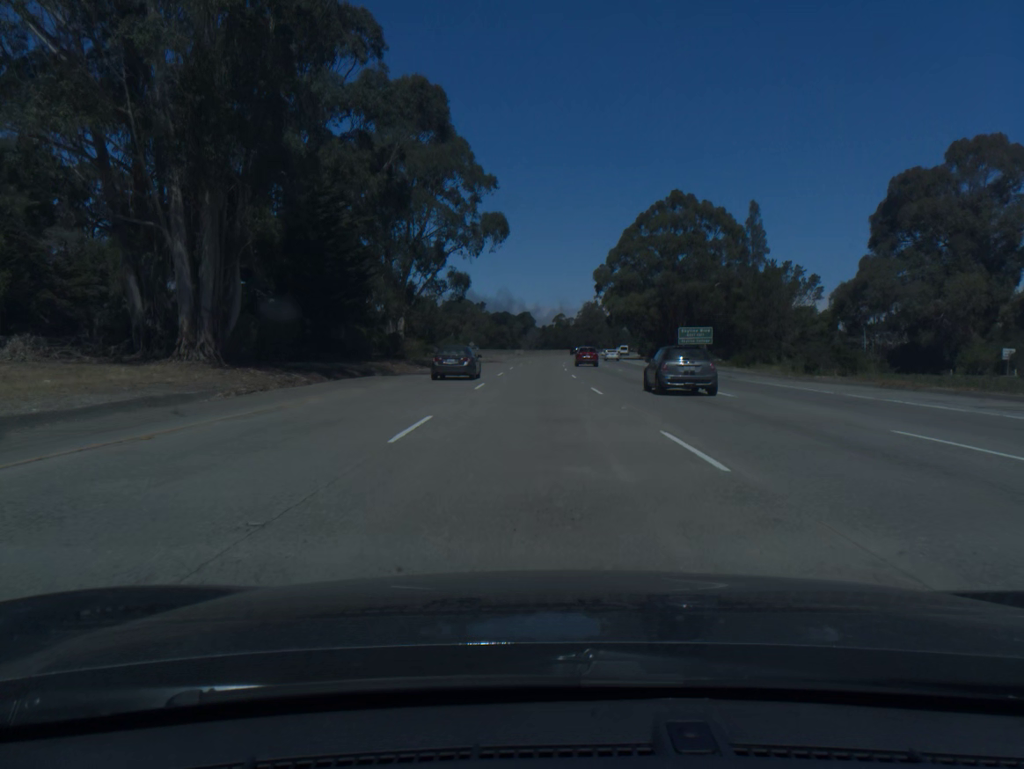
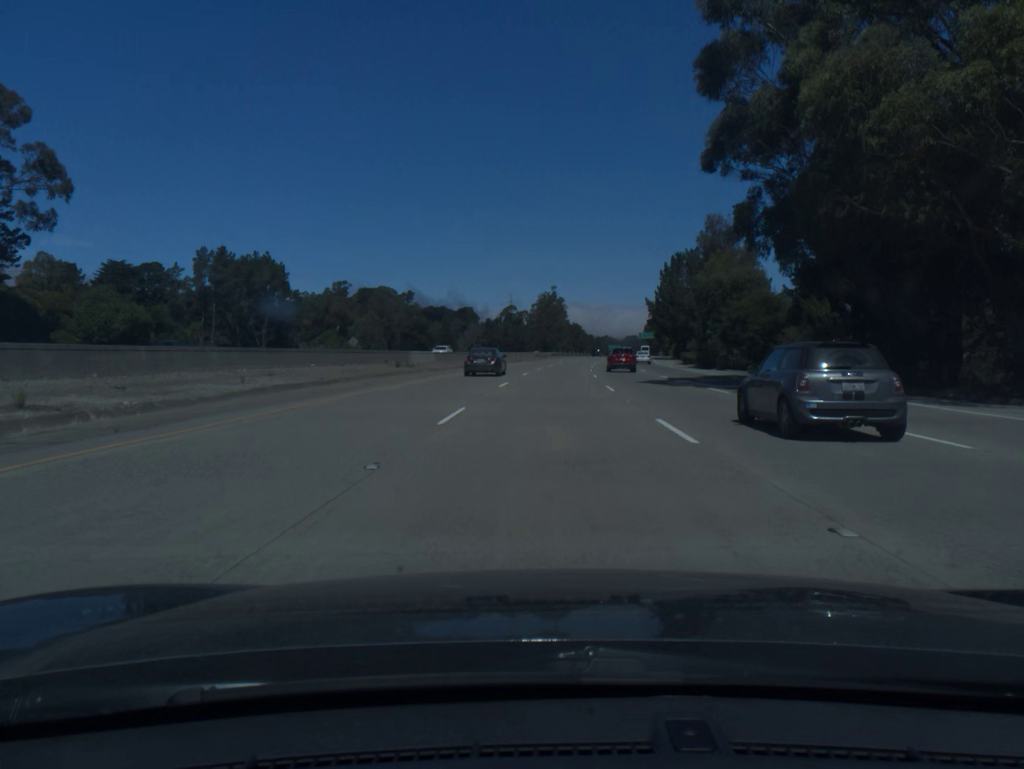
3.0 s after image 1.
(+1.6, +99.9) m; +4°
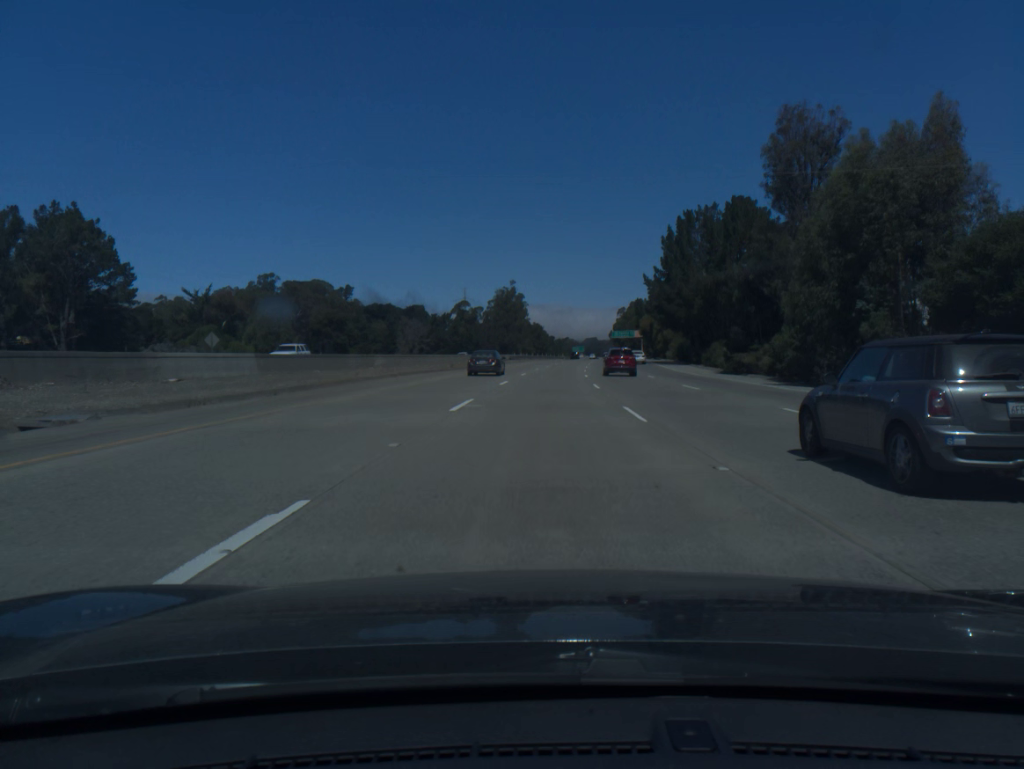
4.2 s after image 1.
(+1.1, +39.9) m; +3°
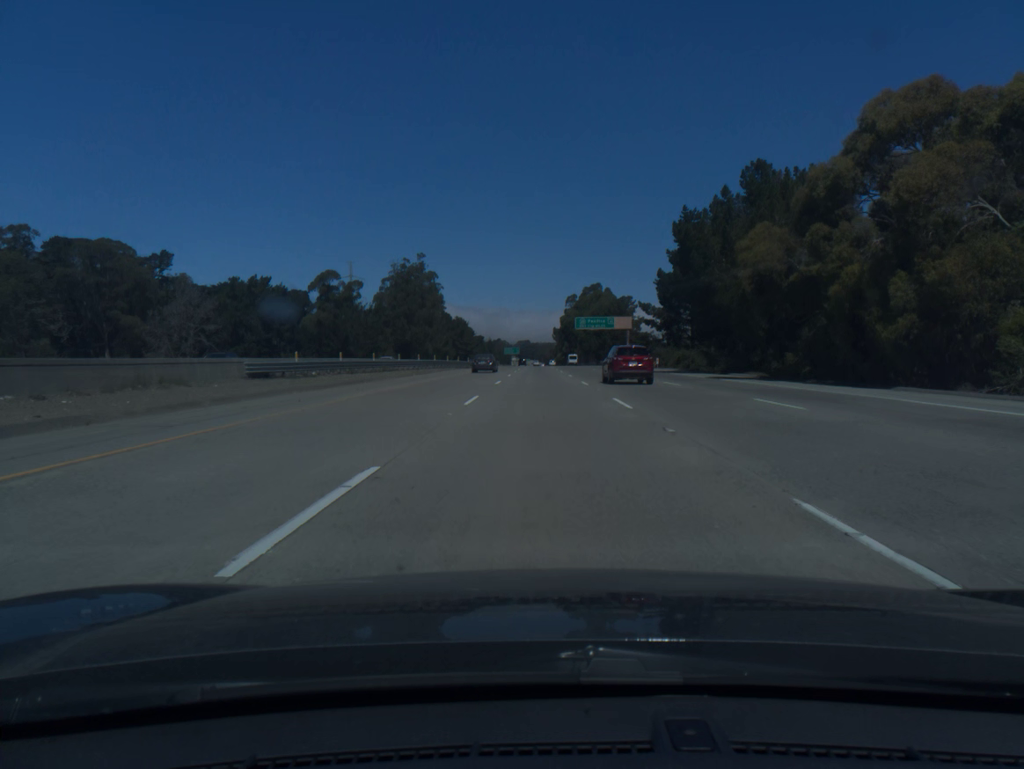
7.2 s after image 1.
(+4.7, +99.9) m; +5°
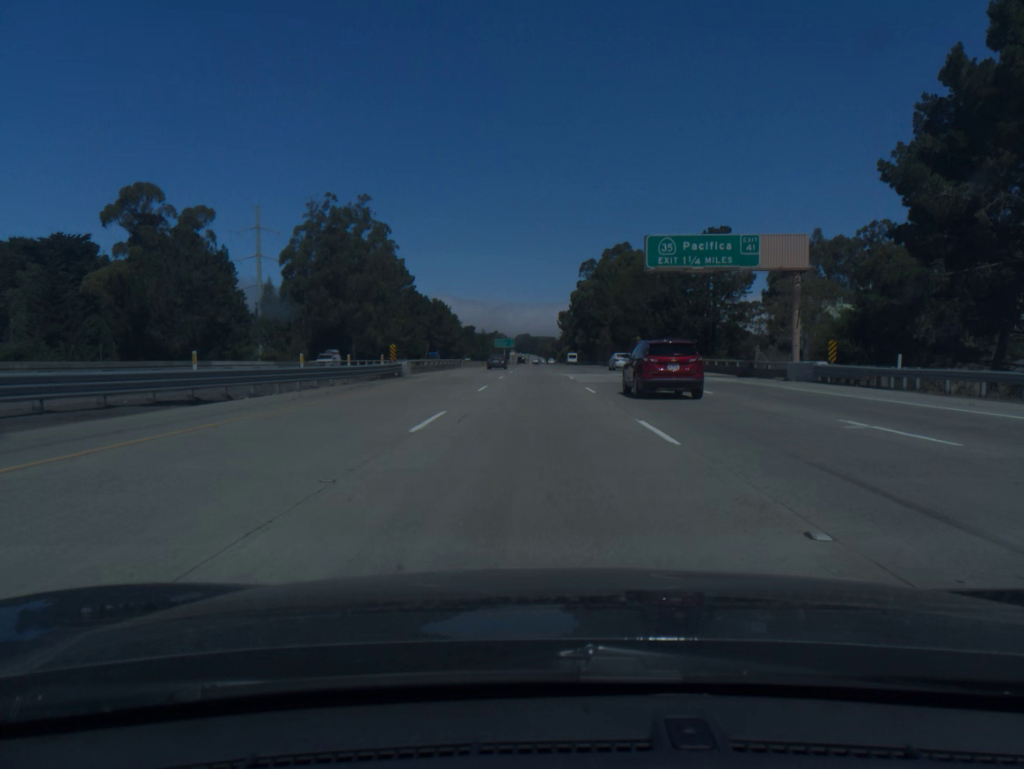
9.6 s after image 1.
(+0.1, +80.1) m; 0°
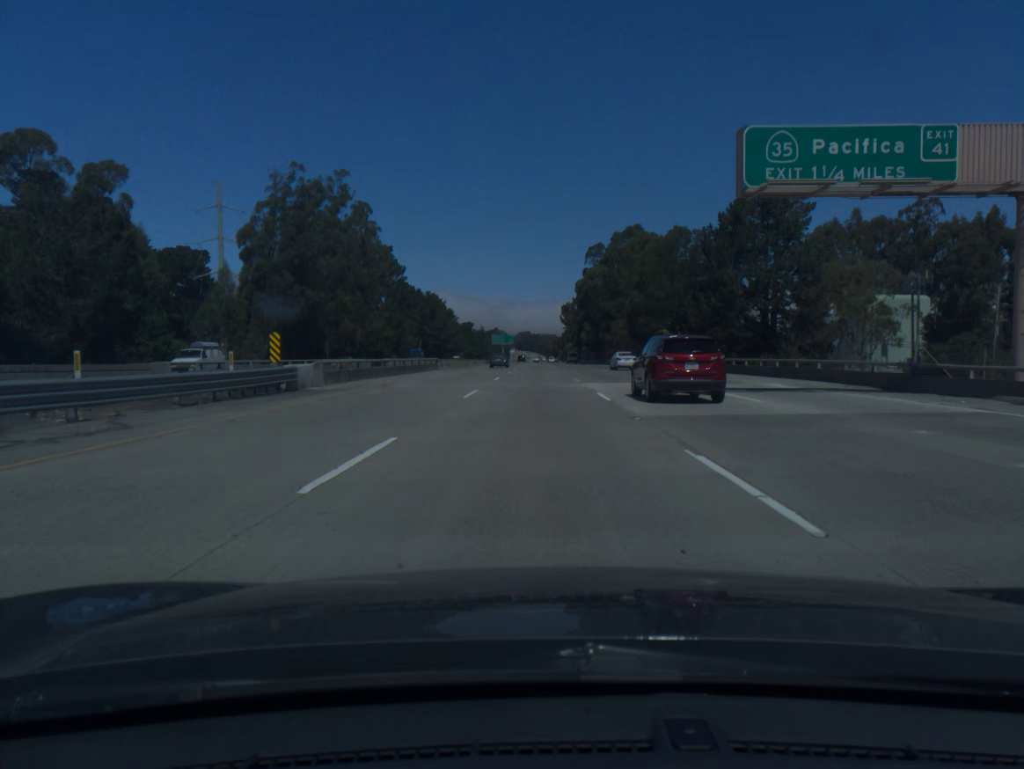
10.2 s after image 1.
(0.0, +20.1) m; 0°
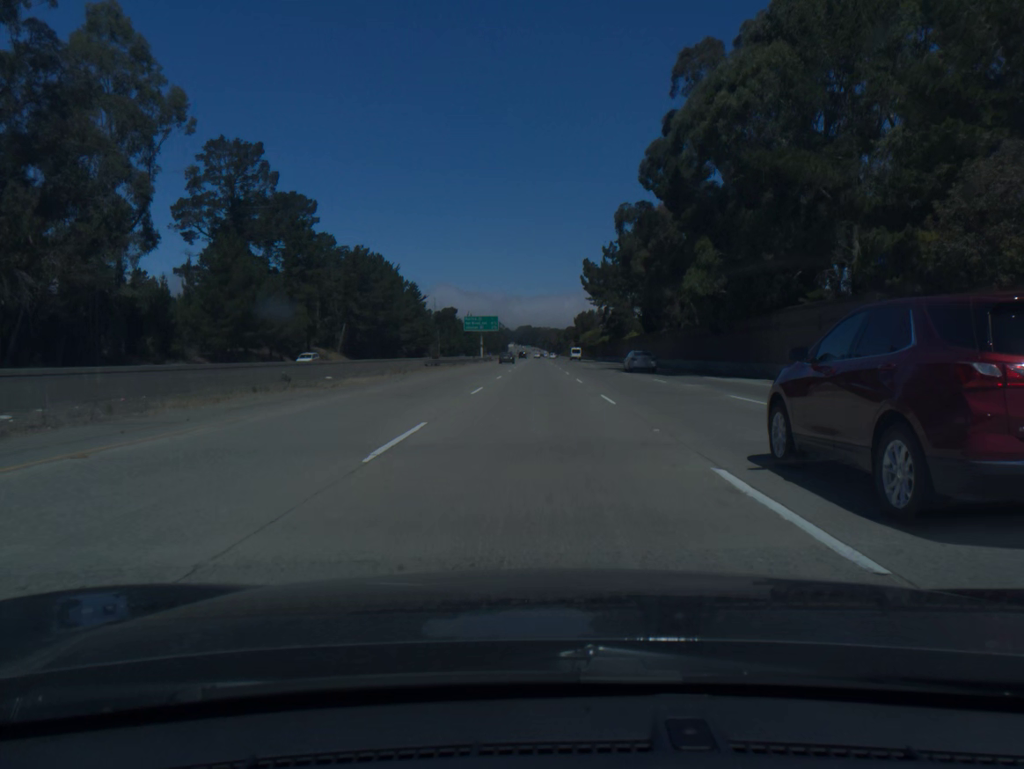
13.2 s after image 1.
(-0.1, +100.6) m; 0°
